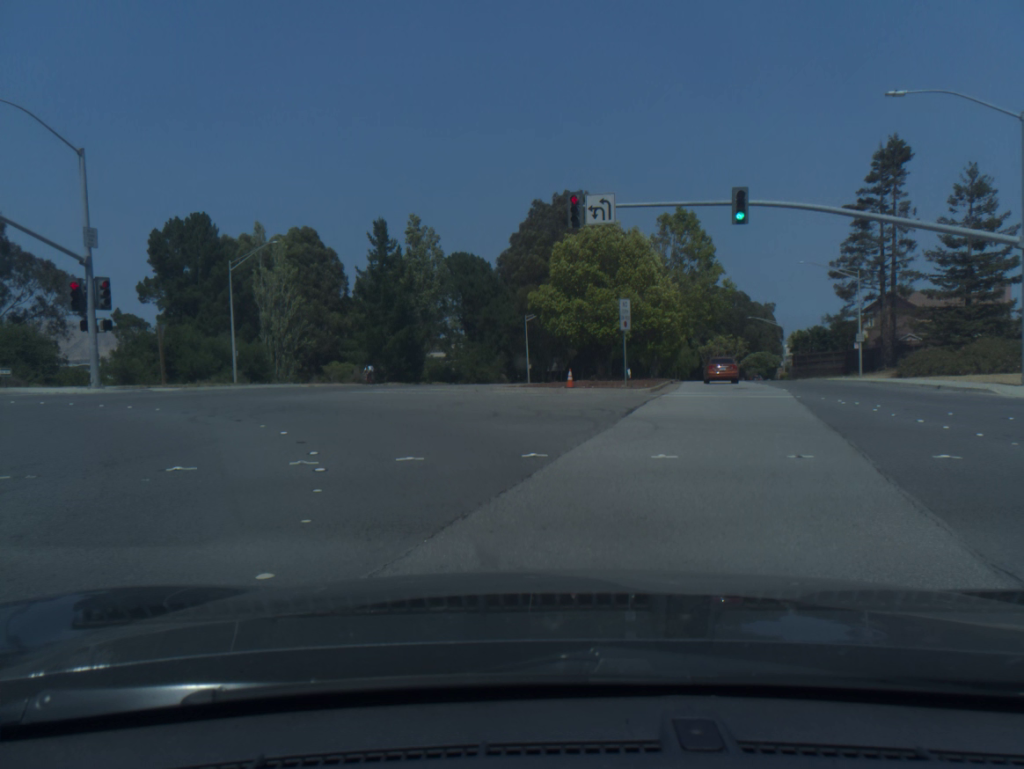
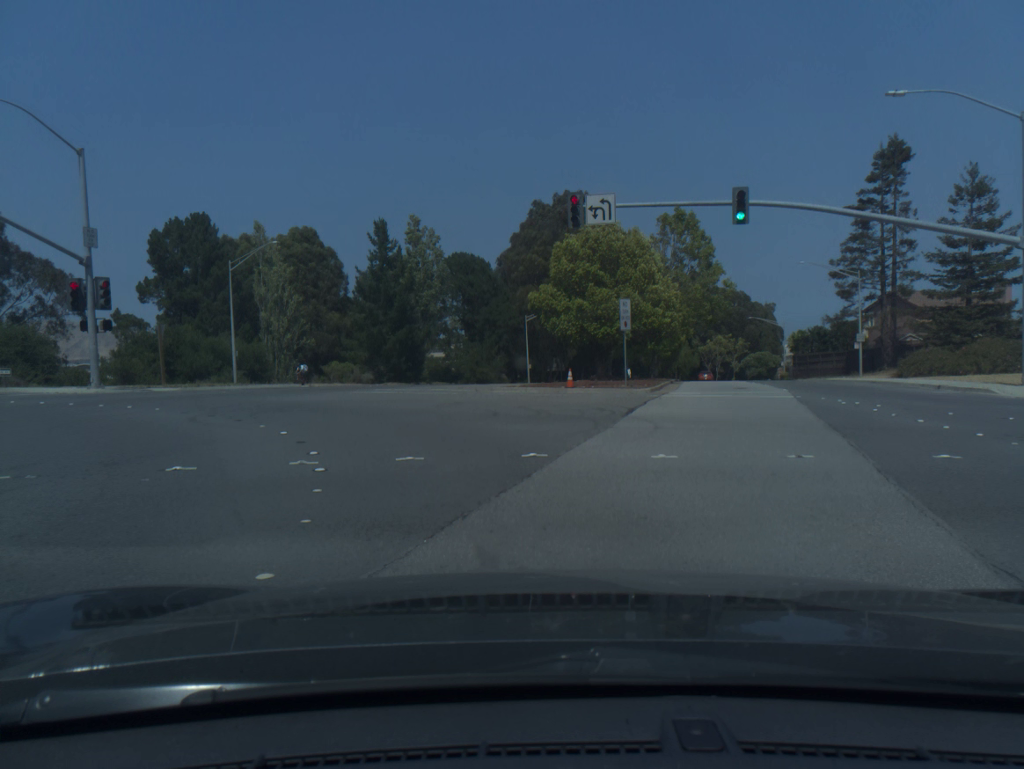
(0.0, +0.1) m; 0°
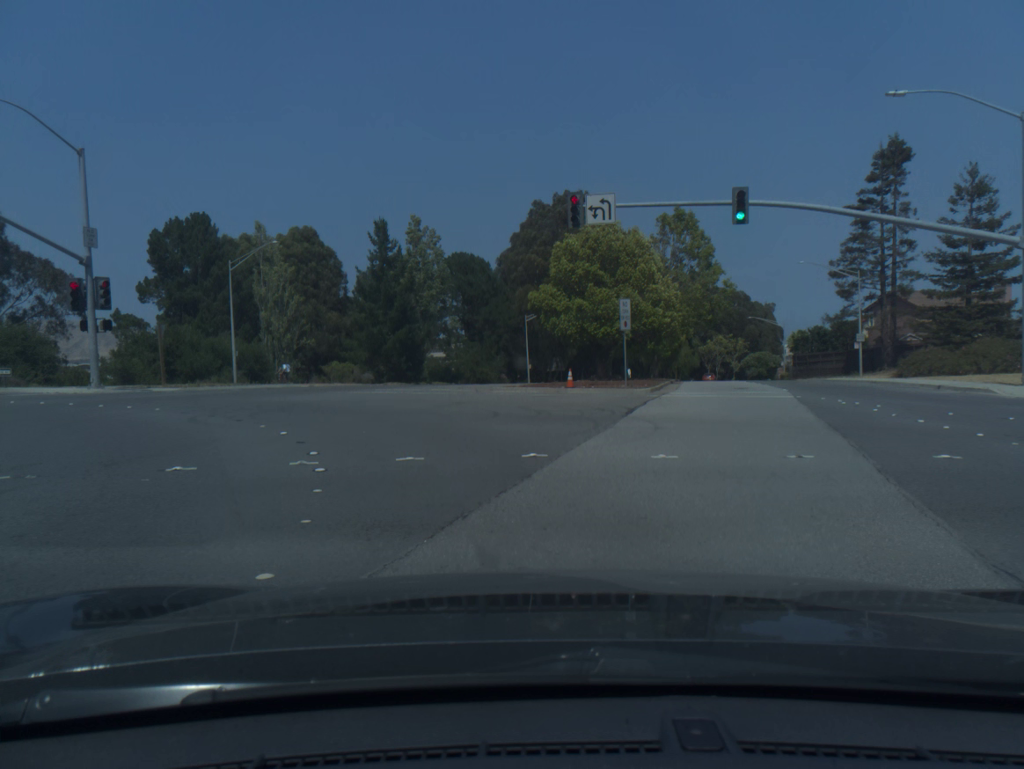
(0.0, +0.1) m; 0°
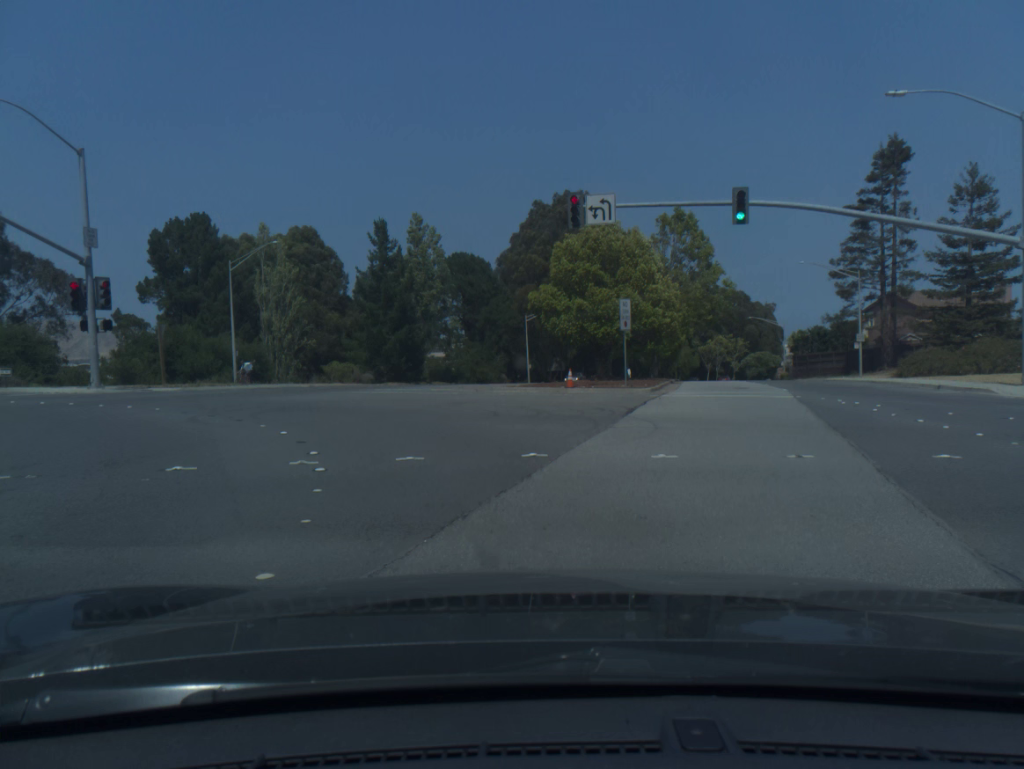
(-0.1, +0.1) m; 0°
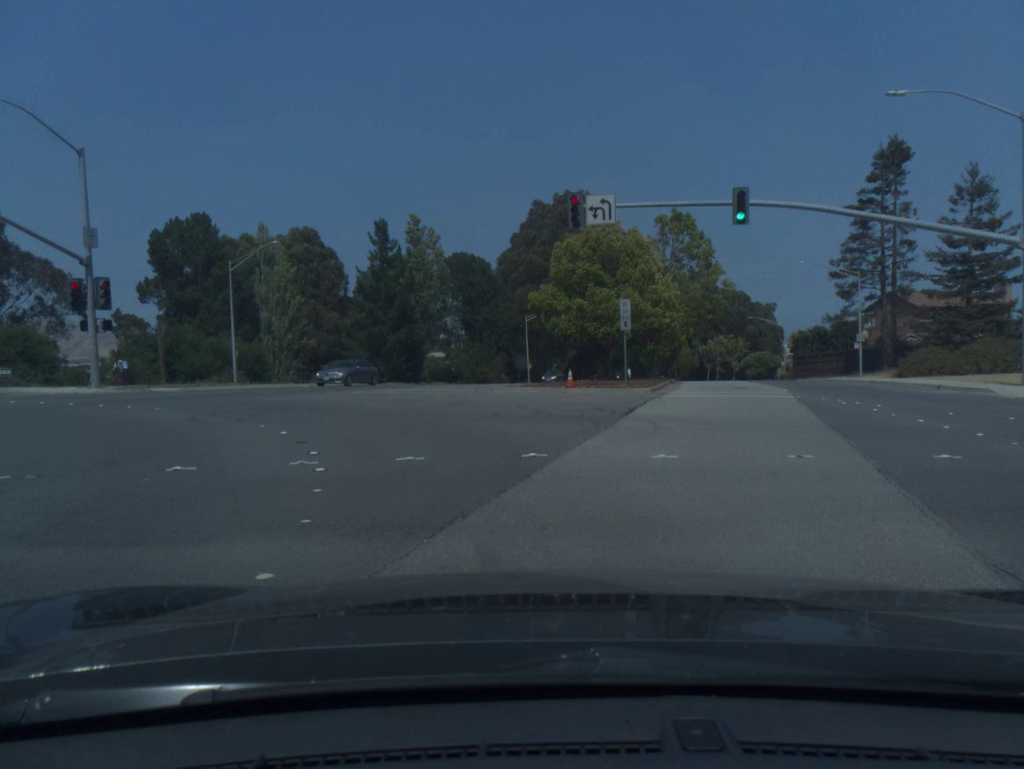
(0.0, 0.0) m; 0°
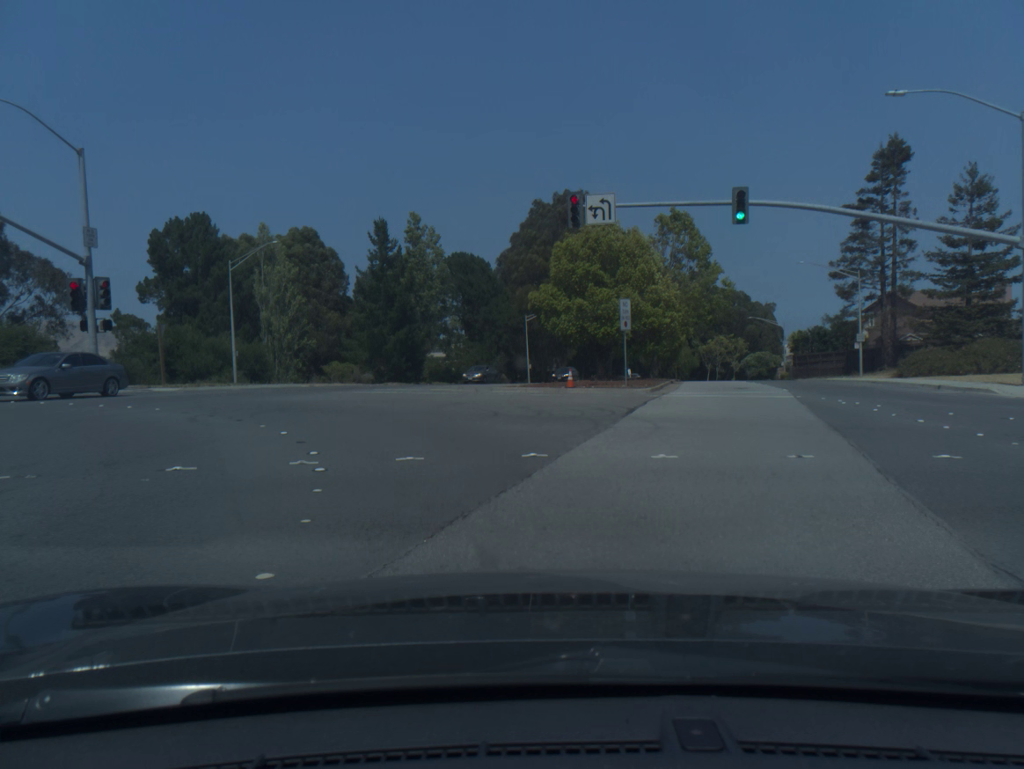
(0.0, 0.0) m; 0°
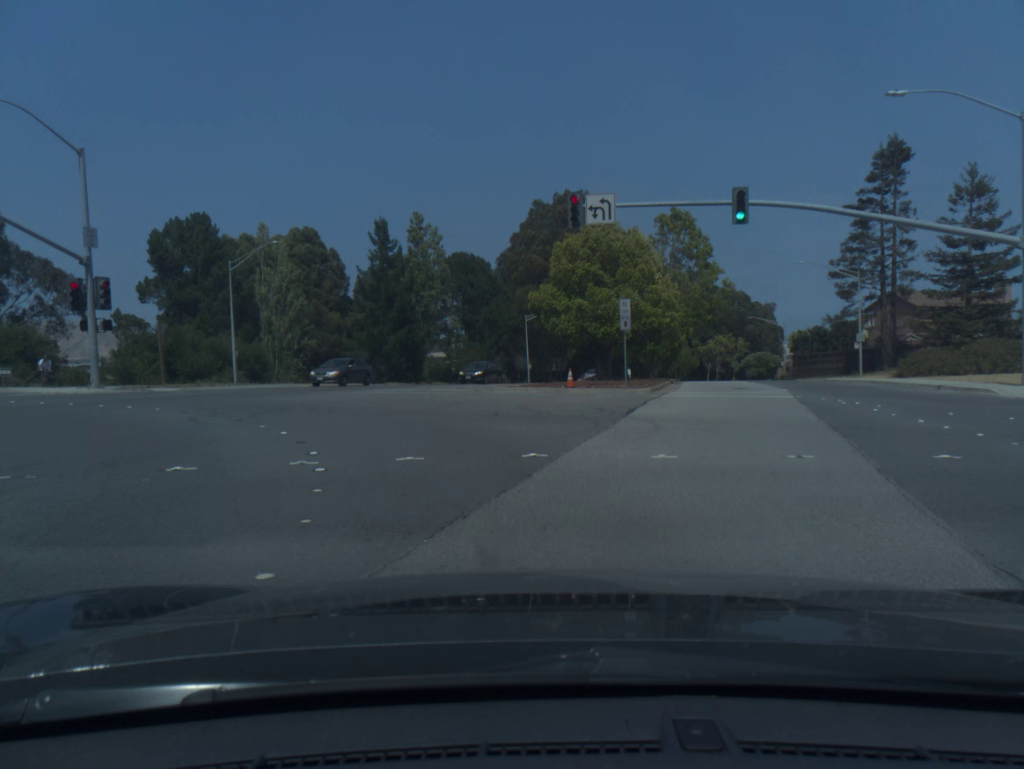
(0.0, 0.0) m; 0°
